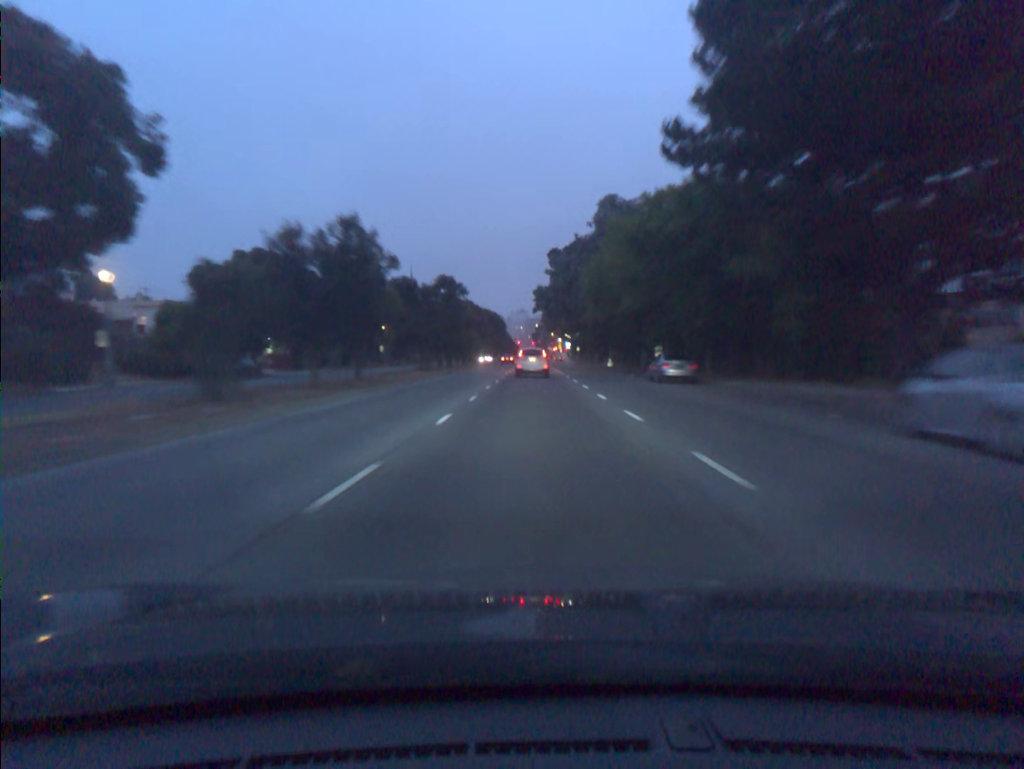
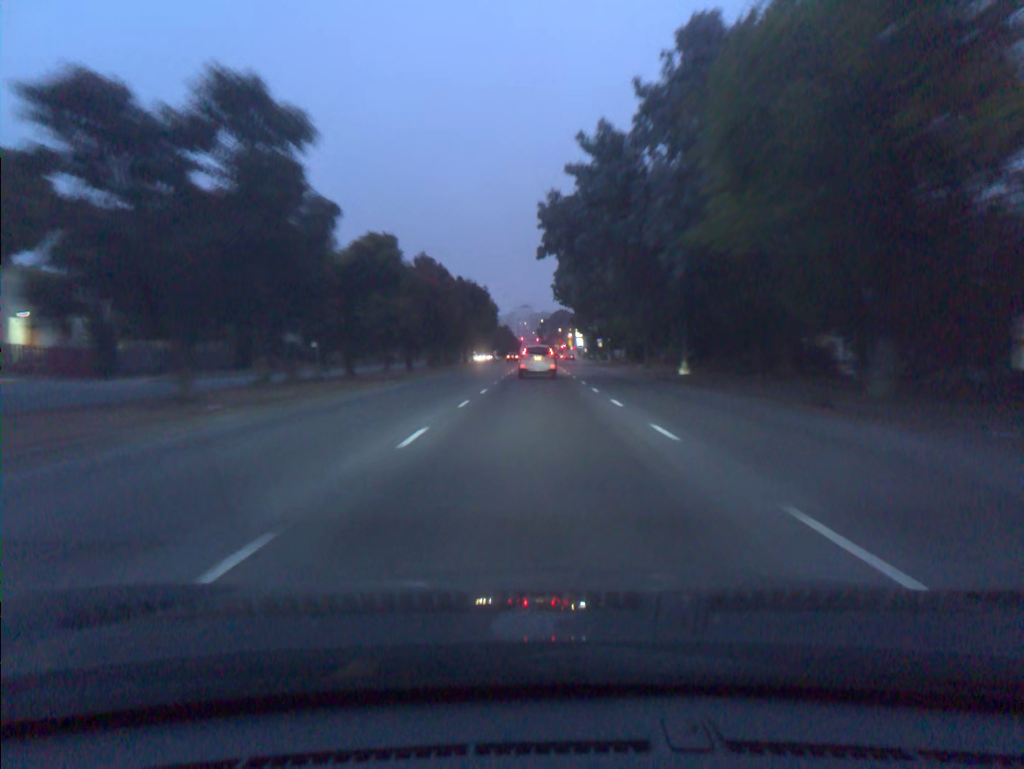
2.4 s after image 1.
(0.0, +40.1) m; 0°
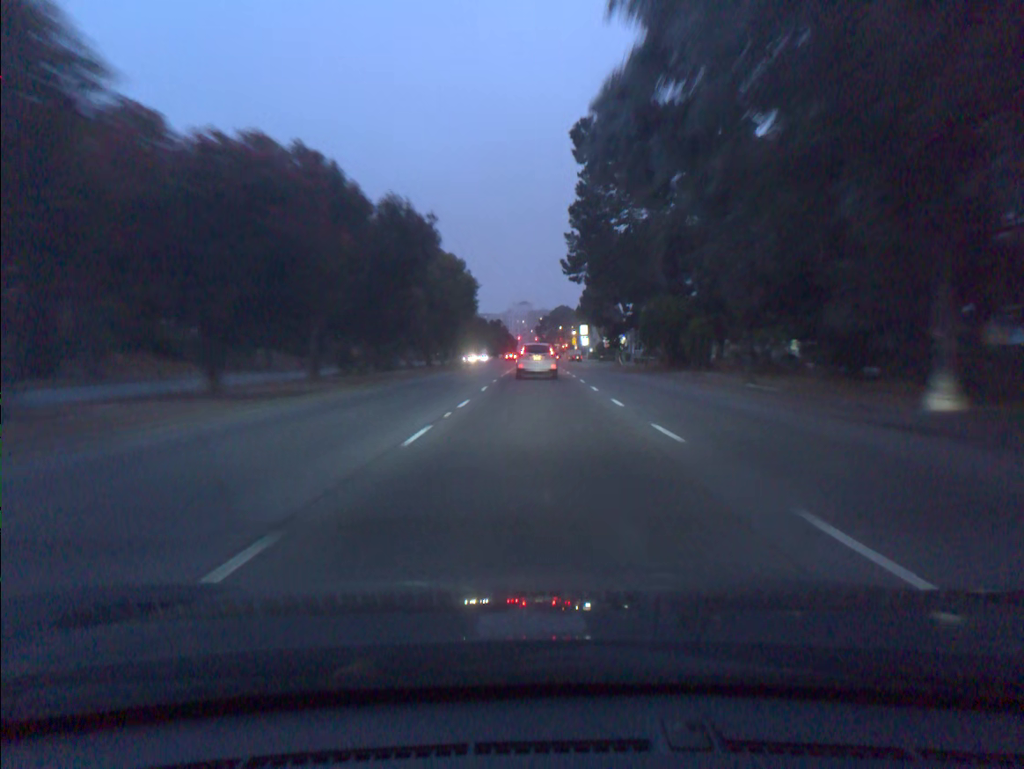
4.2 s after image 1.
(0.0, +28.7) m; 0°
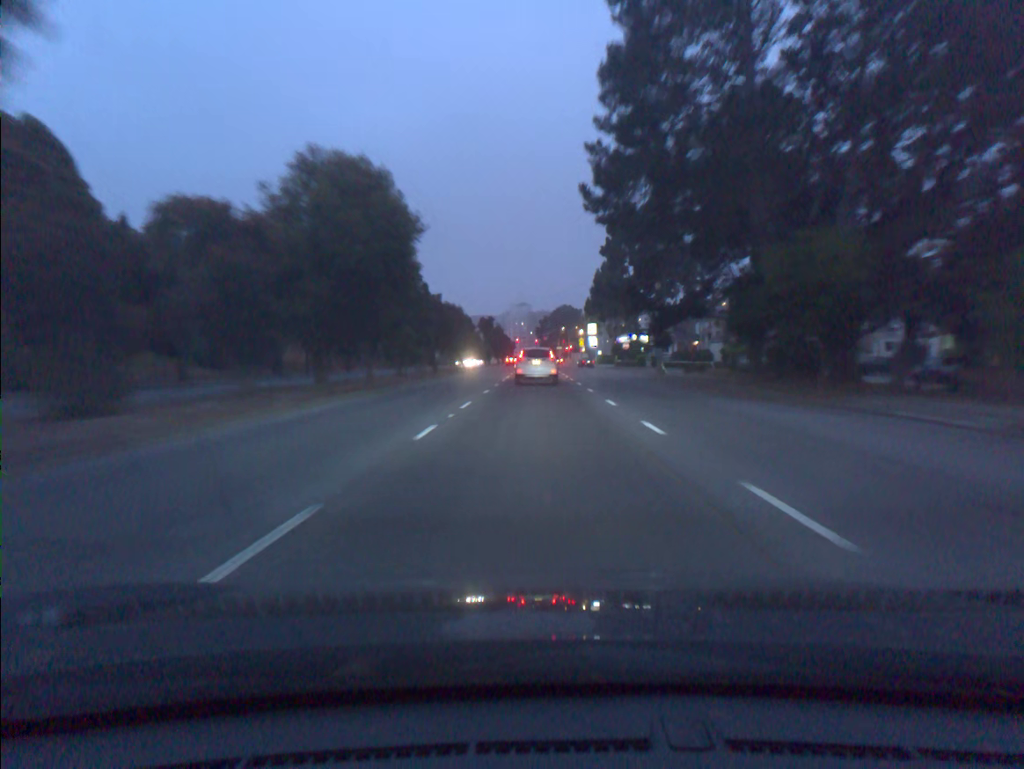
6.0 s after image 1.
(0.0, +27.7) m; 0°
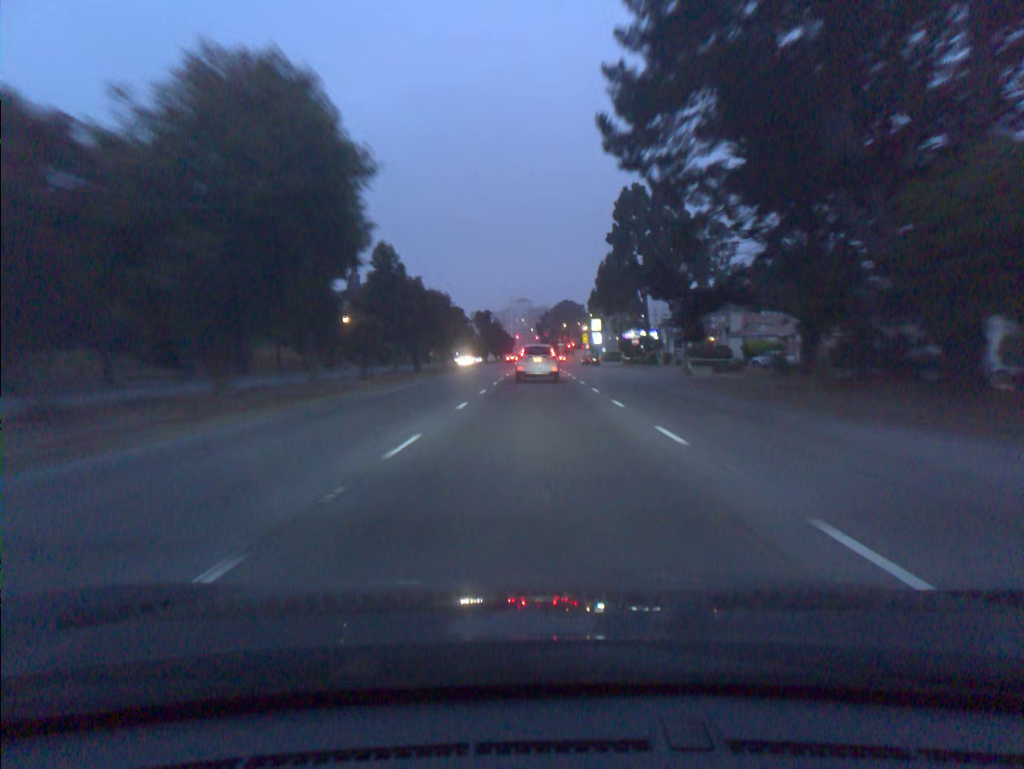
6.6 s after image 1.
(0.0, +9.0) m; 0°
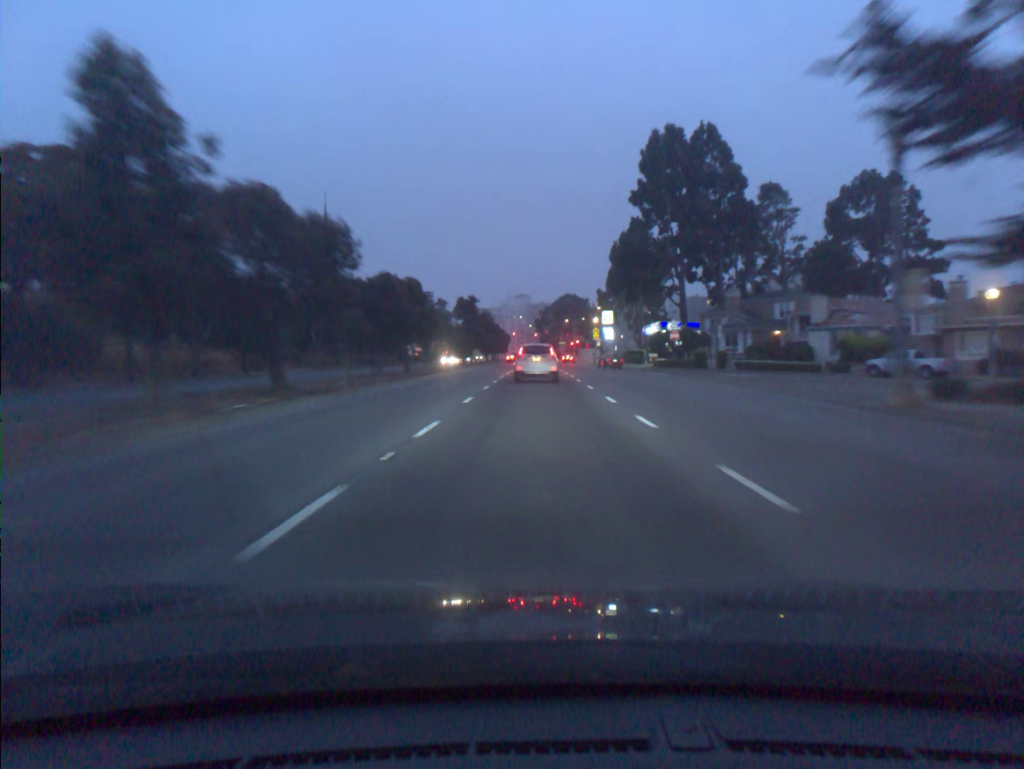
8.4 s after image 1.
(-0.1, +26.5) m; 0°
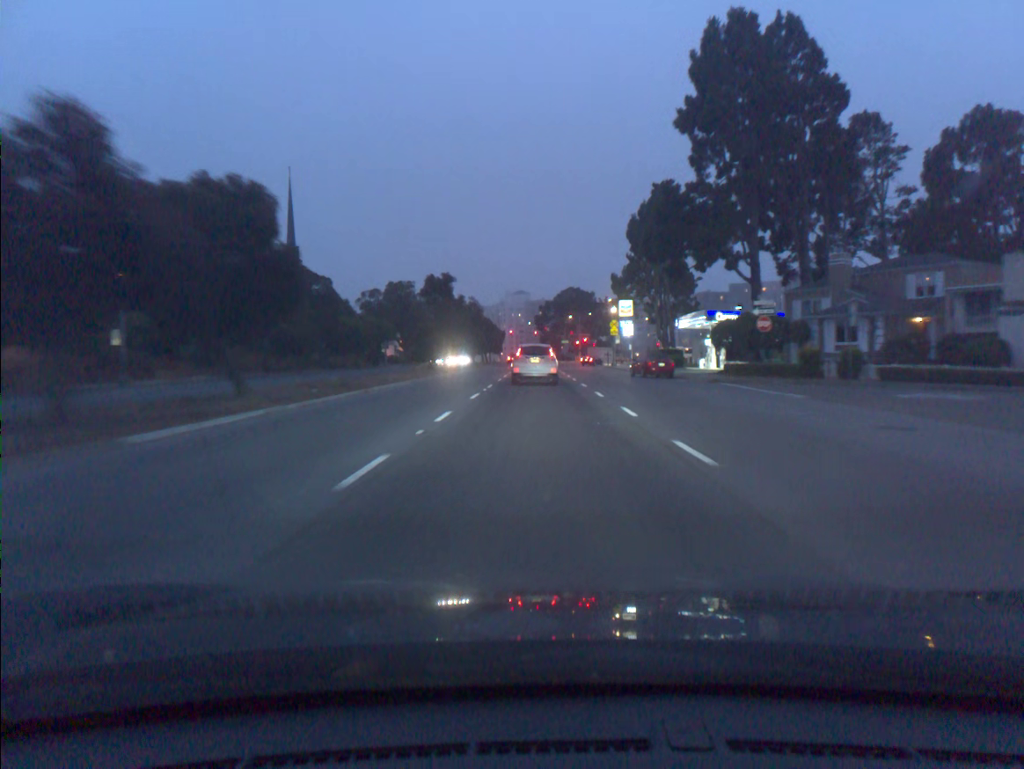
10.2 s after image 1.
(0.0, +25.9) m; 0°
